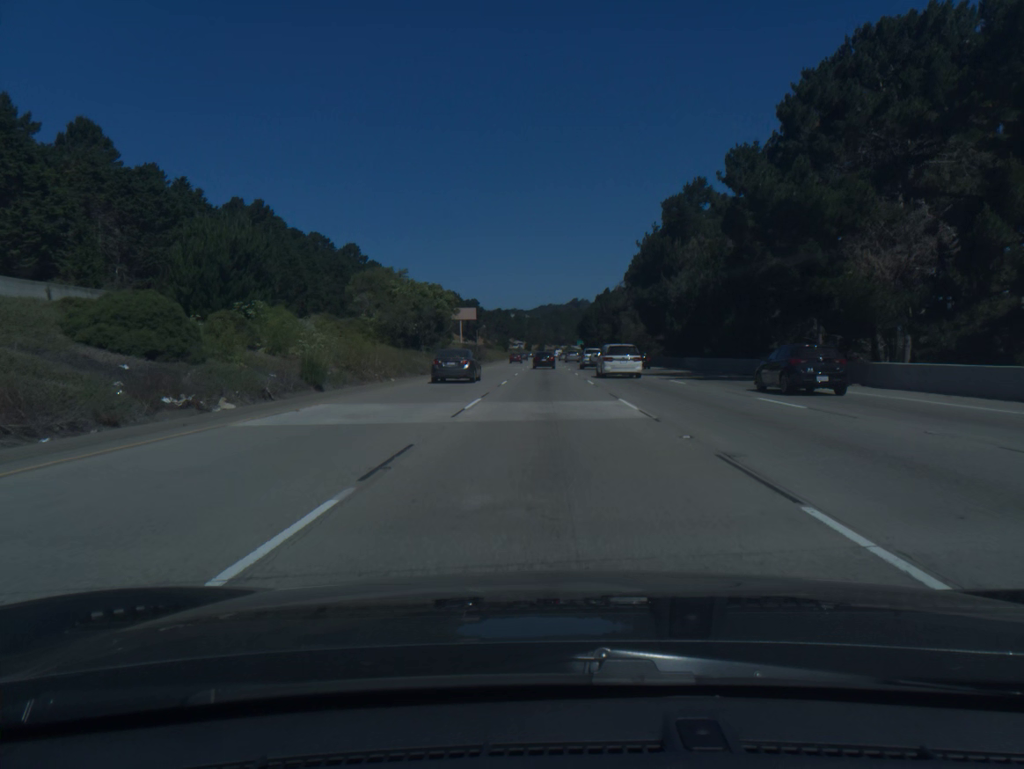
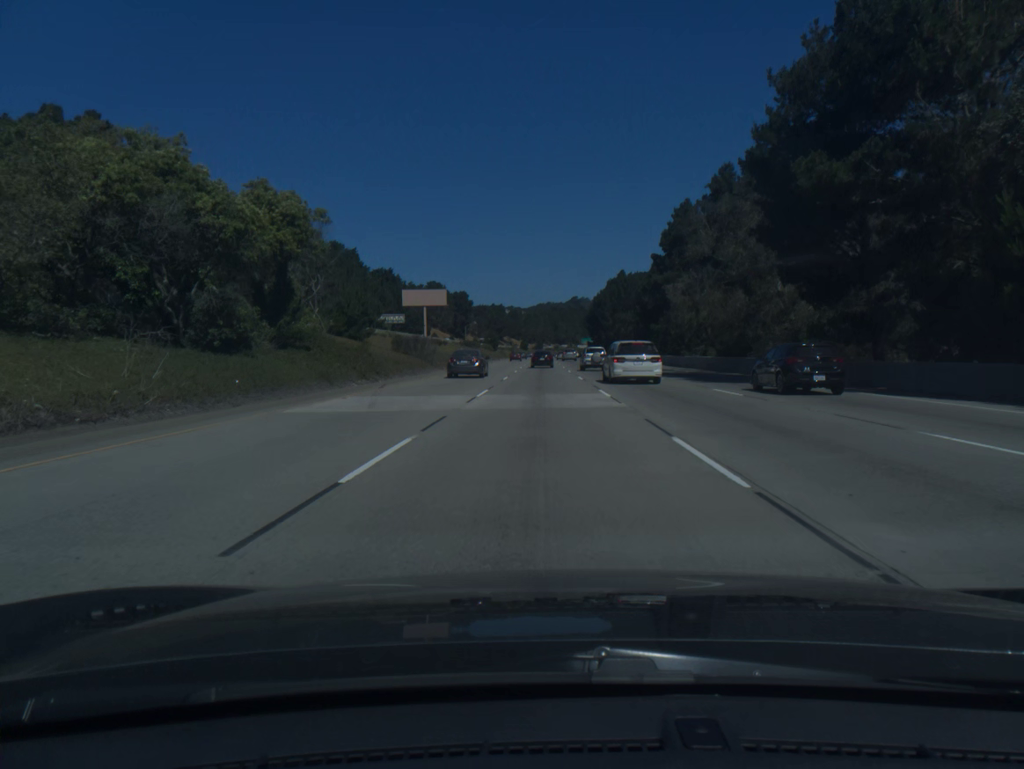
(+0.2, +53.7) m; 0°
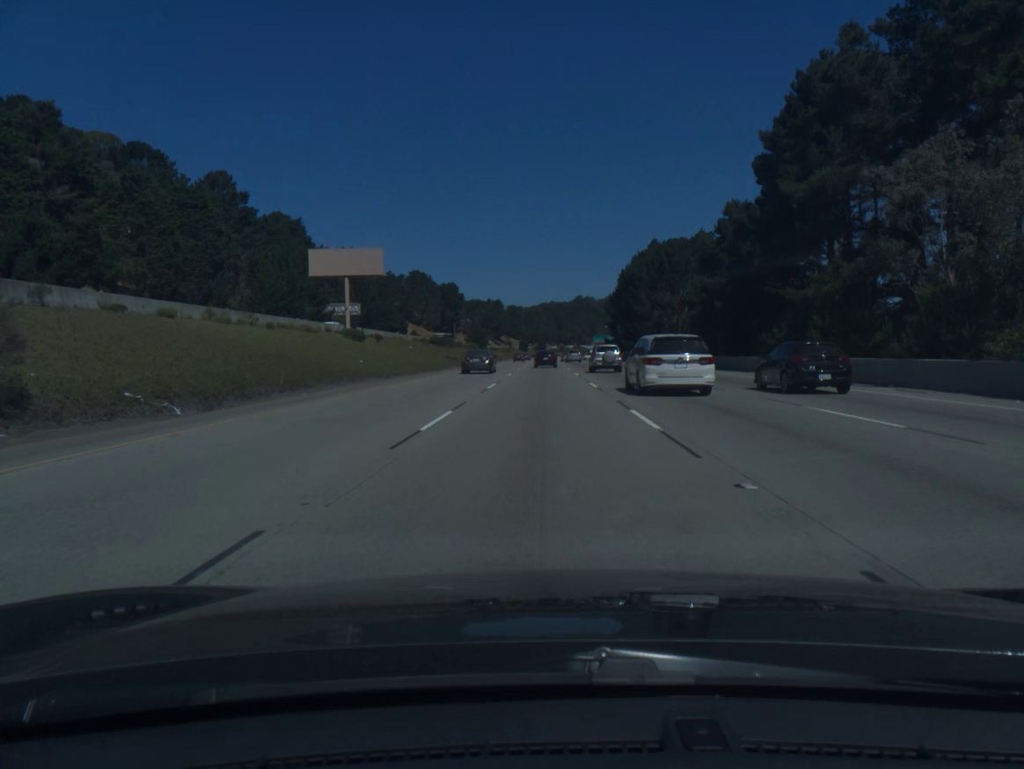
(-0.1, +53.5) m; 0°
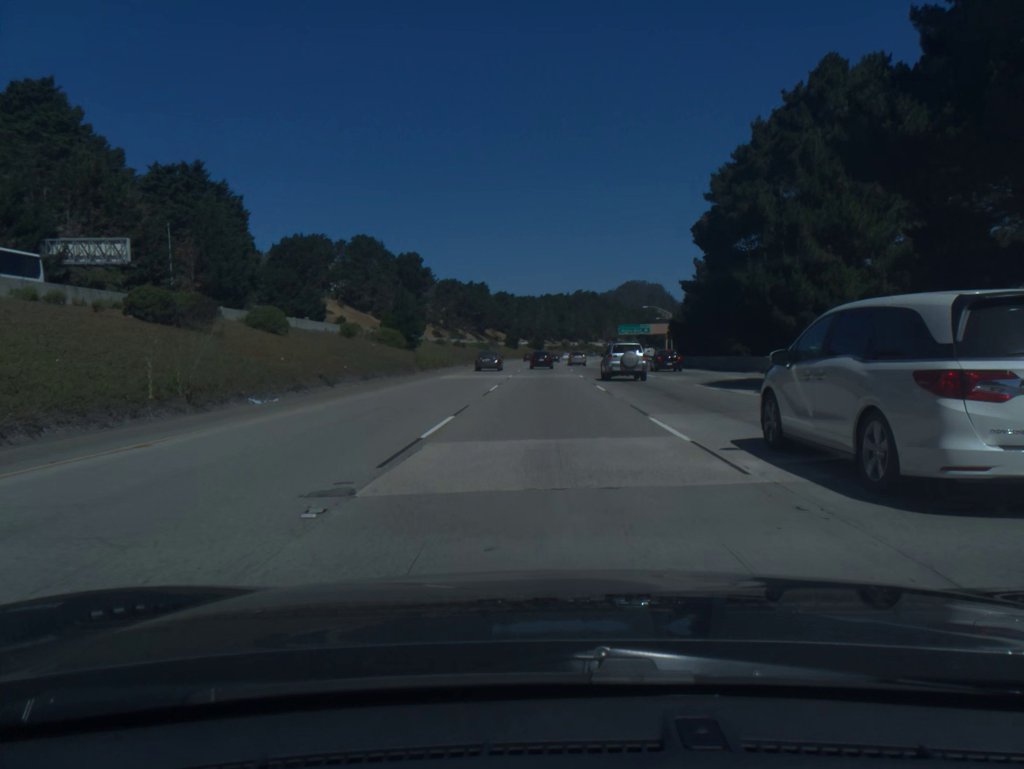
(-0.2, +88.8) m; 0°
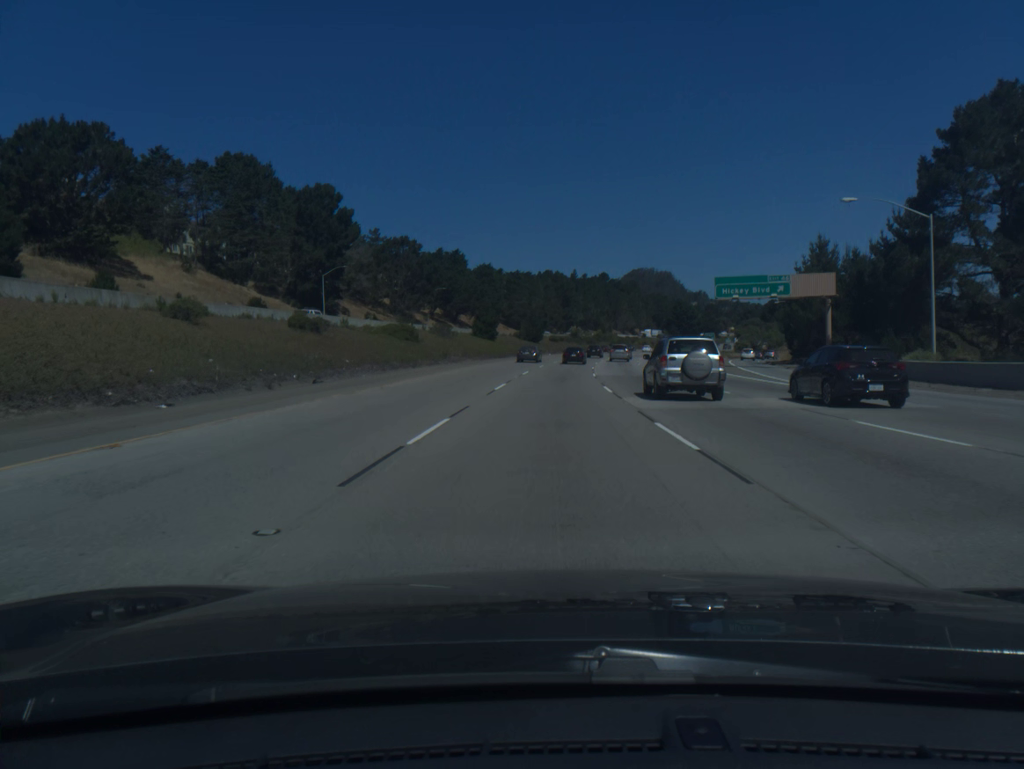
(0.0, +88.4) m; 0°
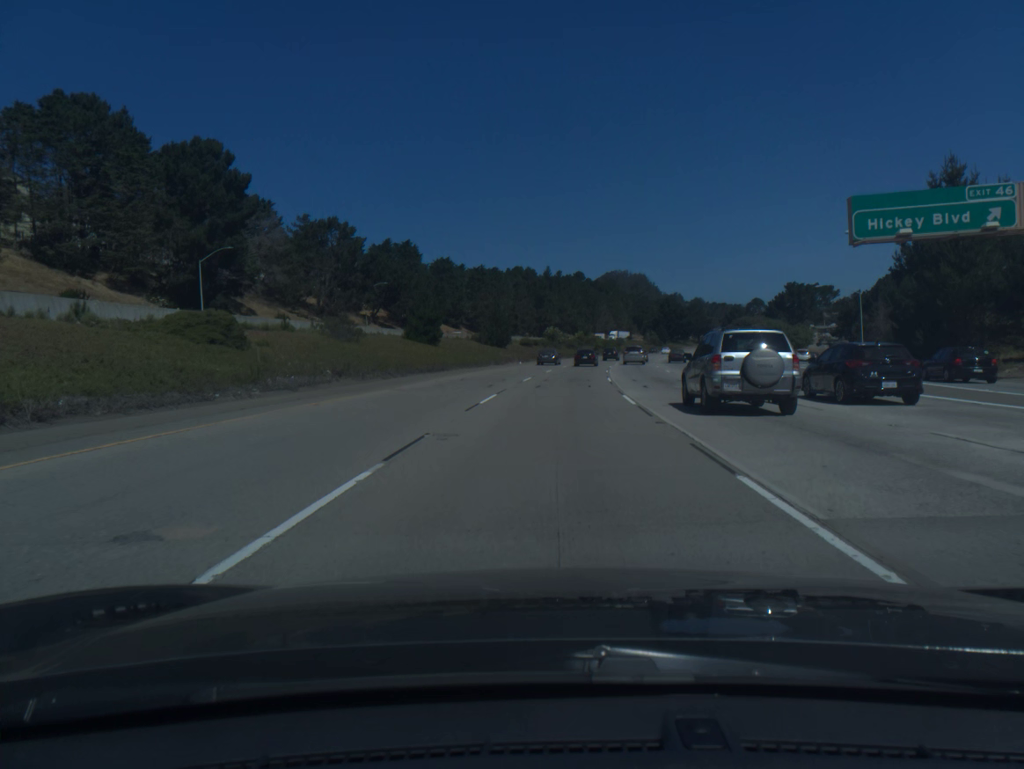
(+0.5, +35.3) m; +2°
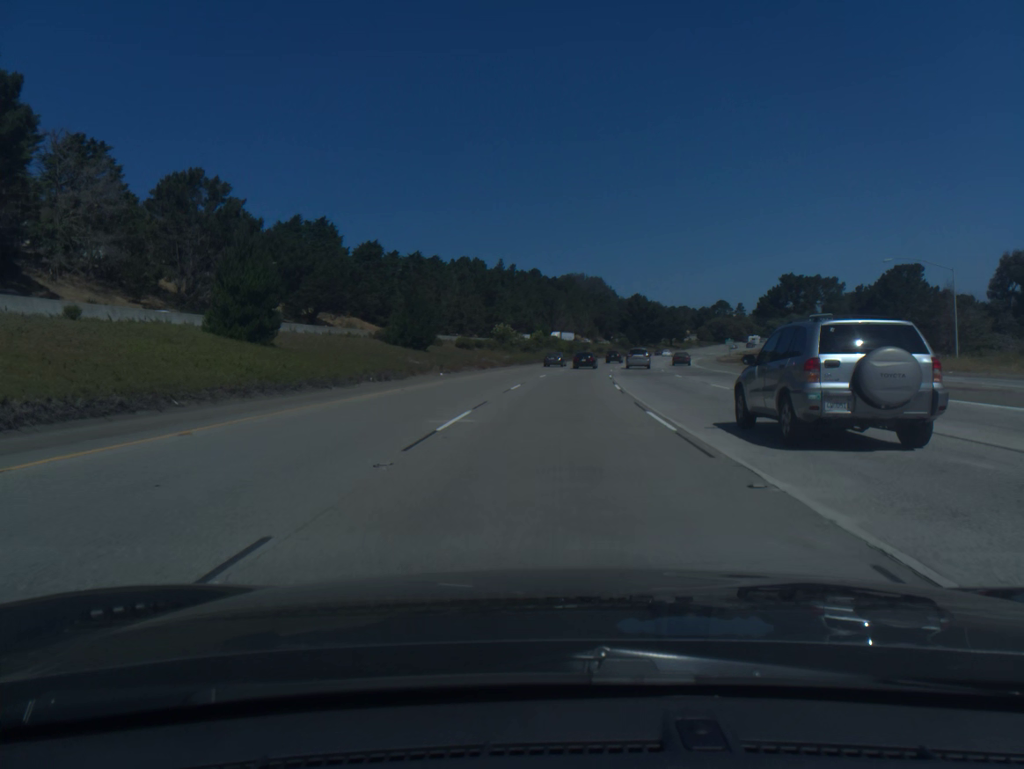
(+1.0, +35.4) m; +3°
